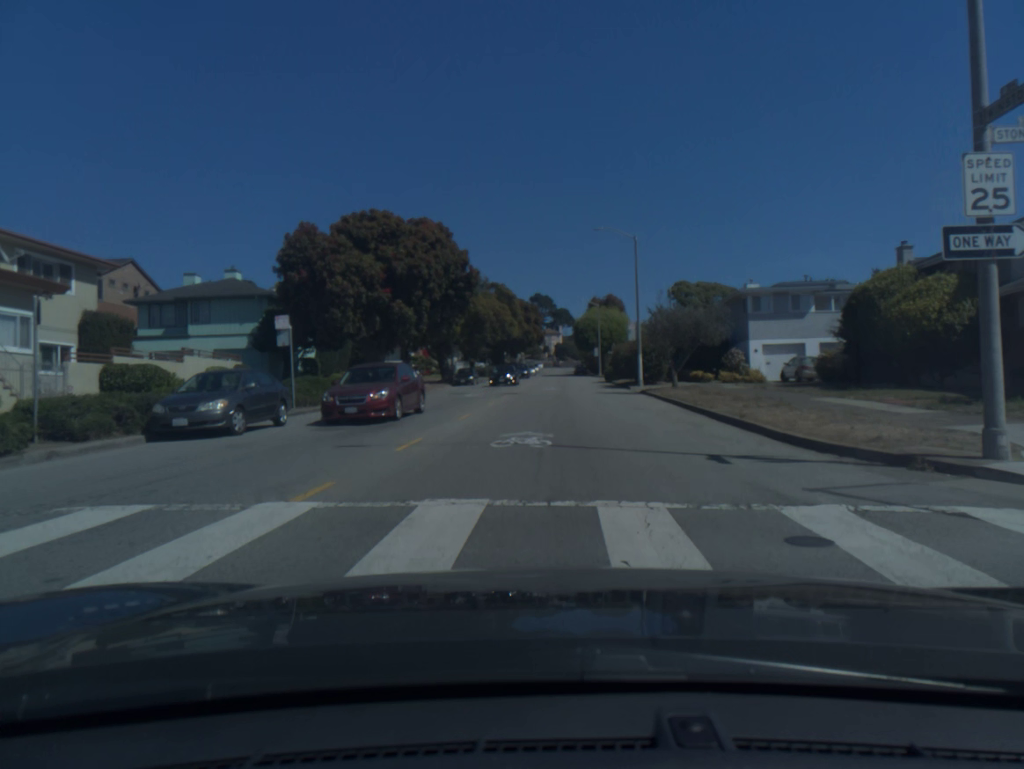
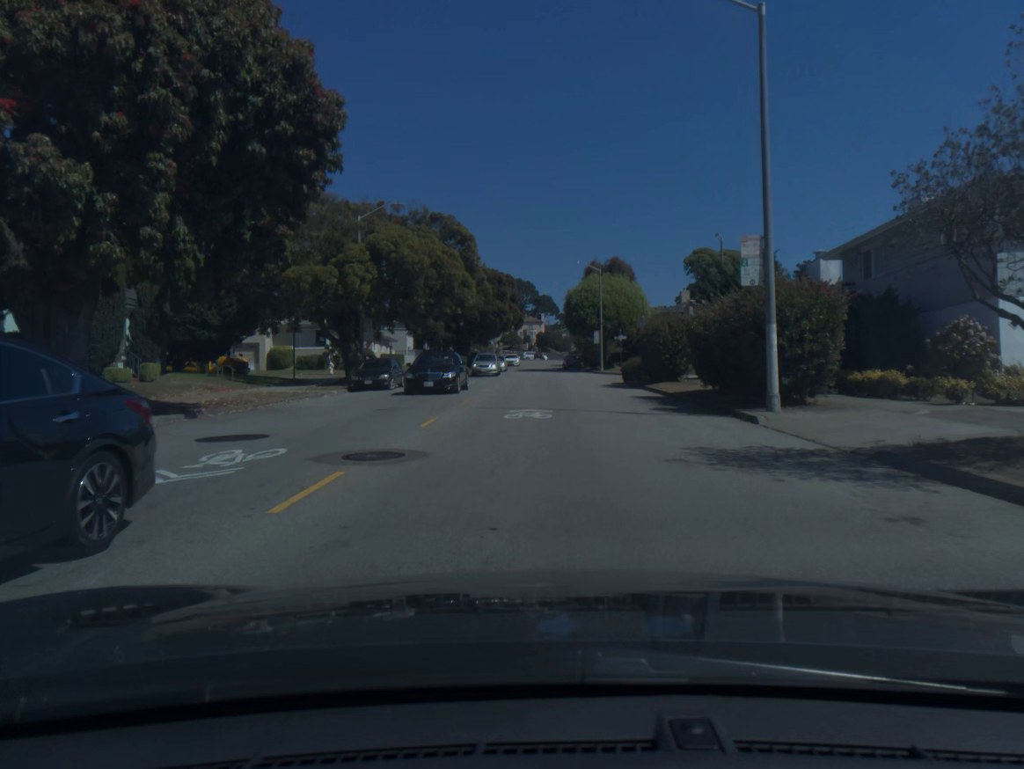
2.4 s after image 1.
(+0.2, +27.1) m; +1°
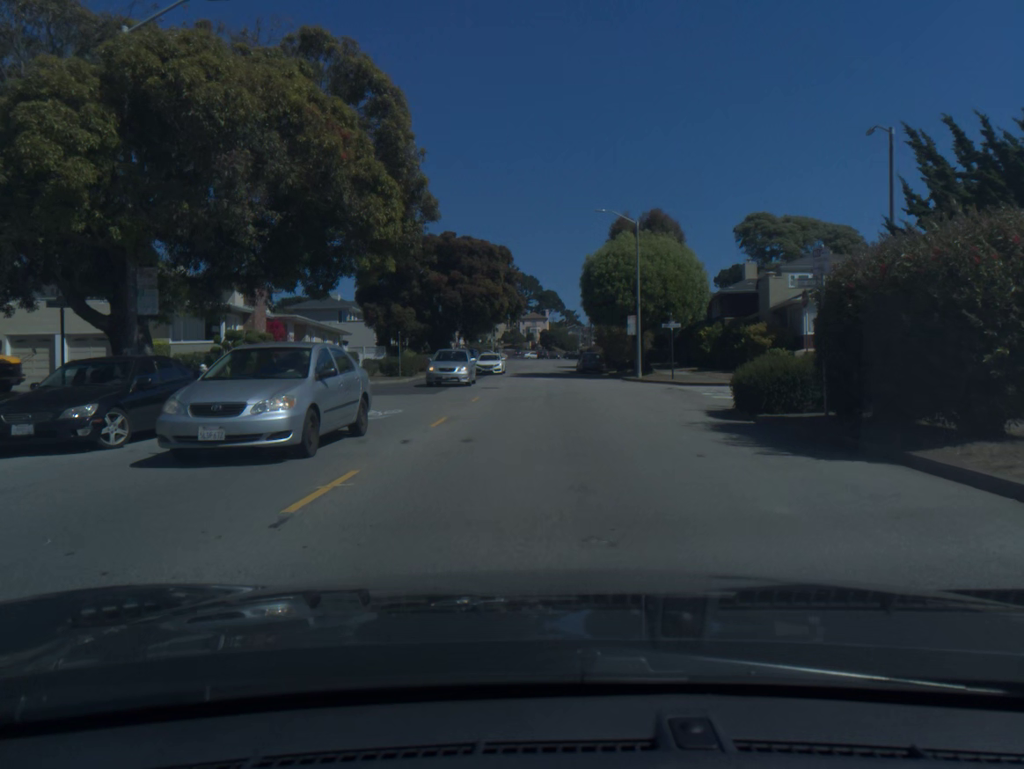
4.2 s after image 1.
(-0.1, +22.1) m; 0°
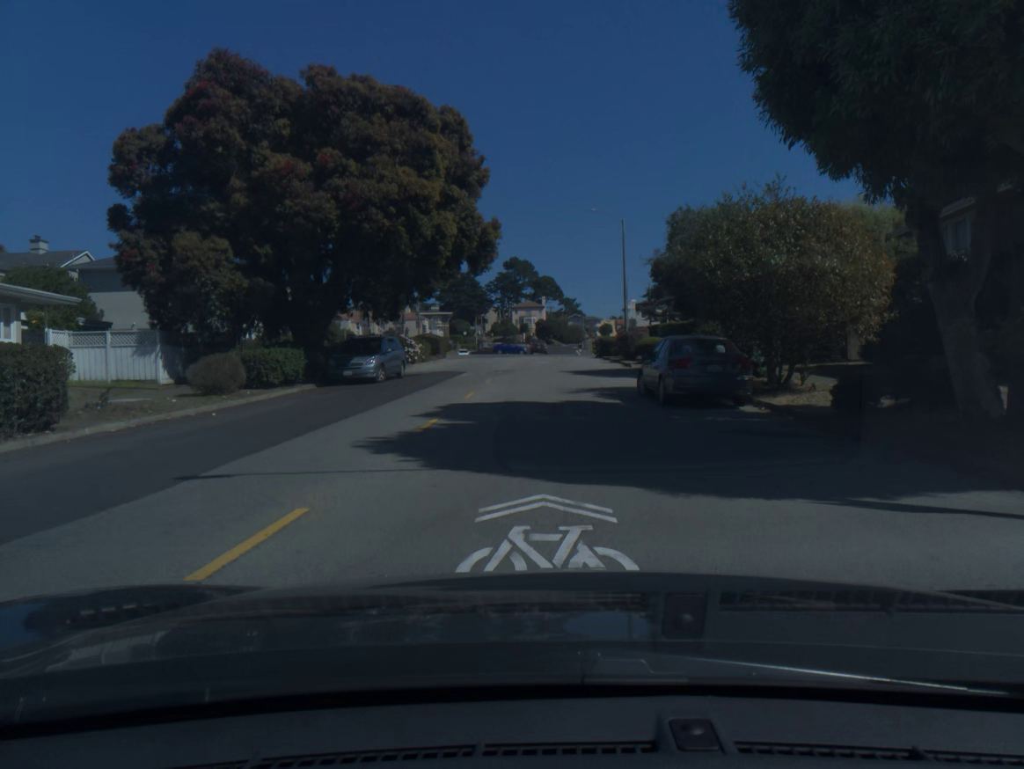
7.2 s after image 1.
(+0.1, +36.7) m; 0°
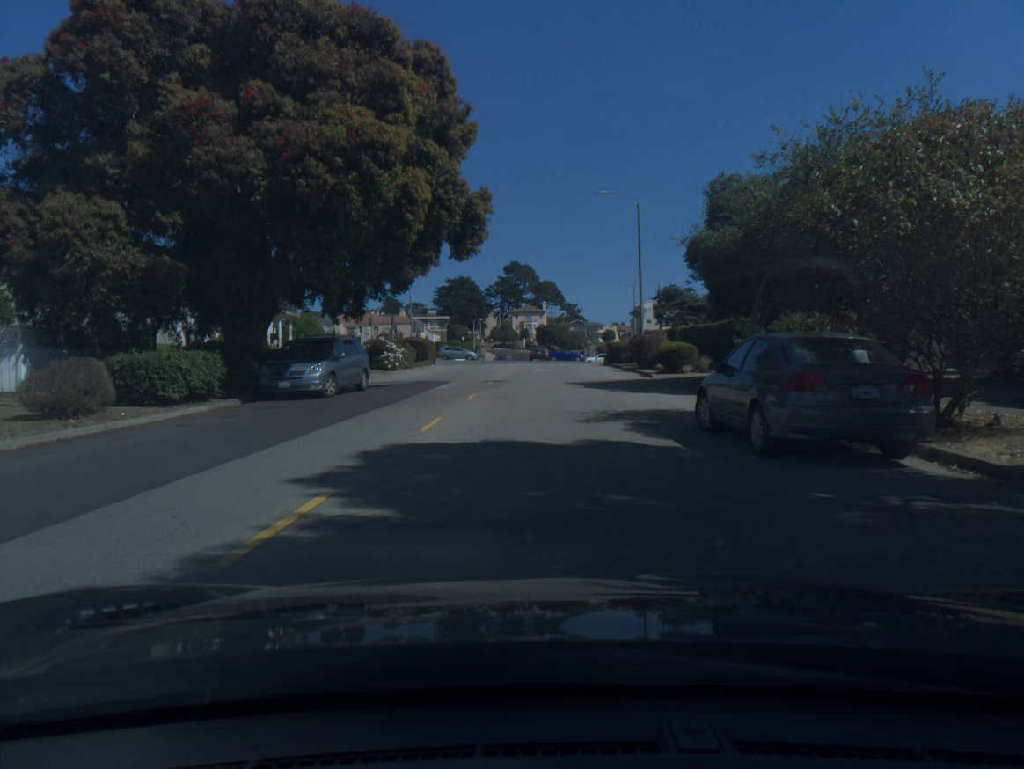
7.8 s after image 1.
(0.0, +7.0) m; 0°
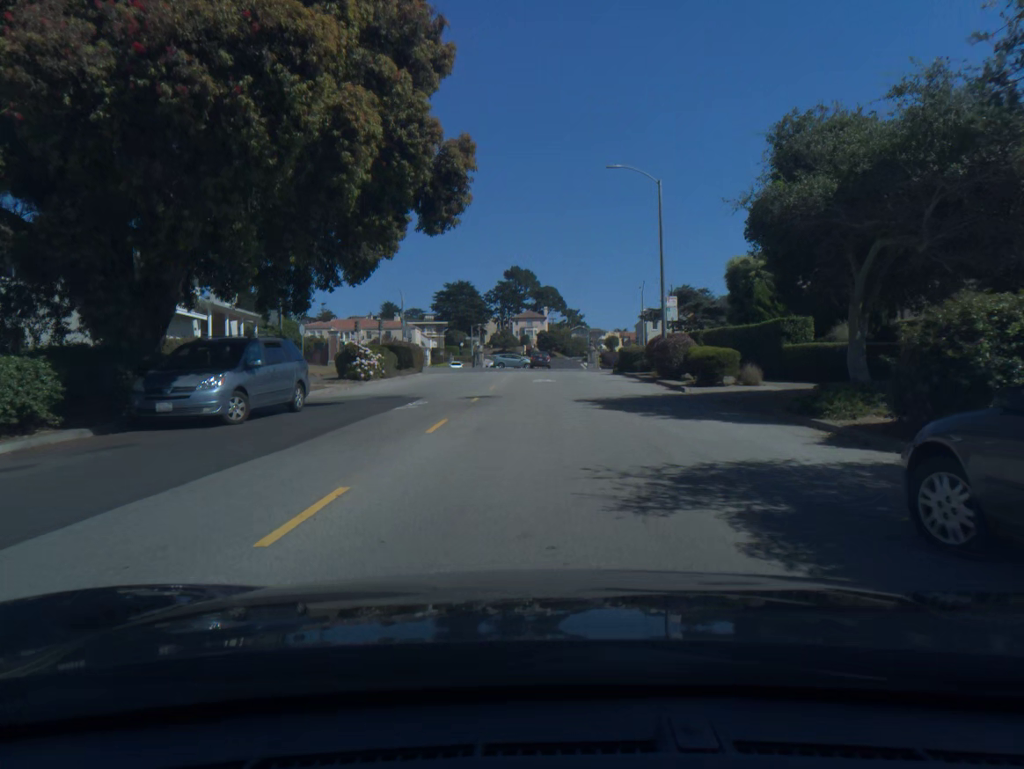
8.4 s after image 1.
(0.0, +6.8) m; 0°
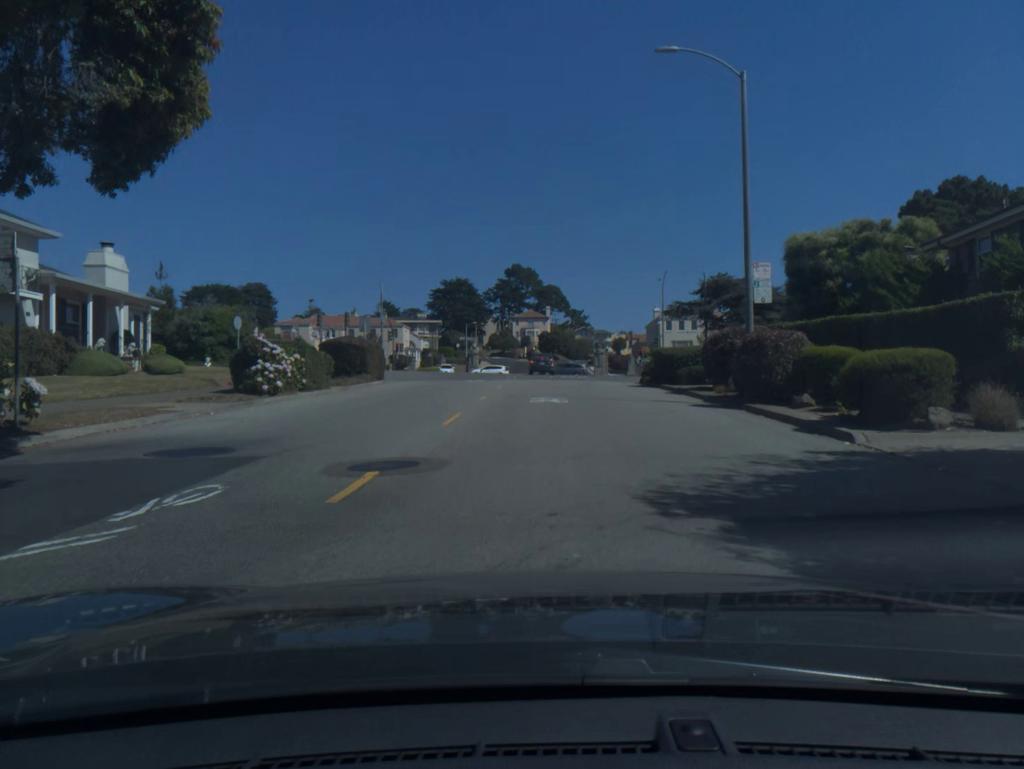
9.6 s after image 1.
(0.0, +13.1) m; 0°
